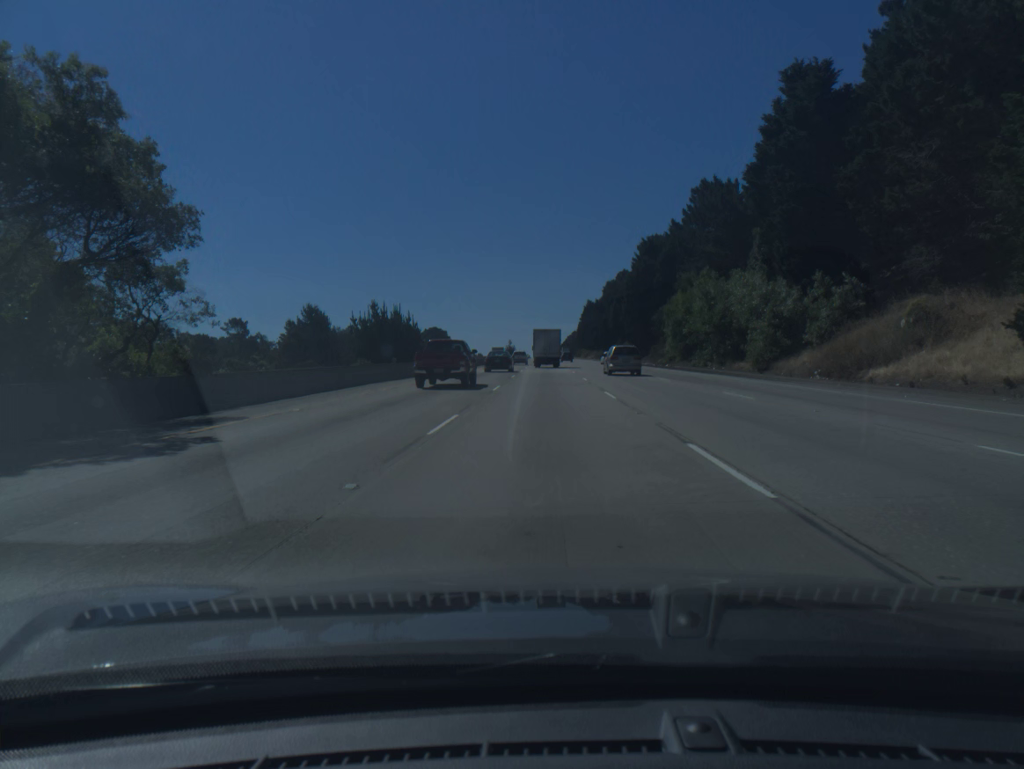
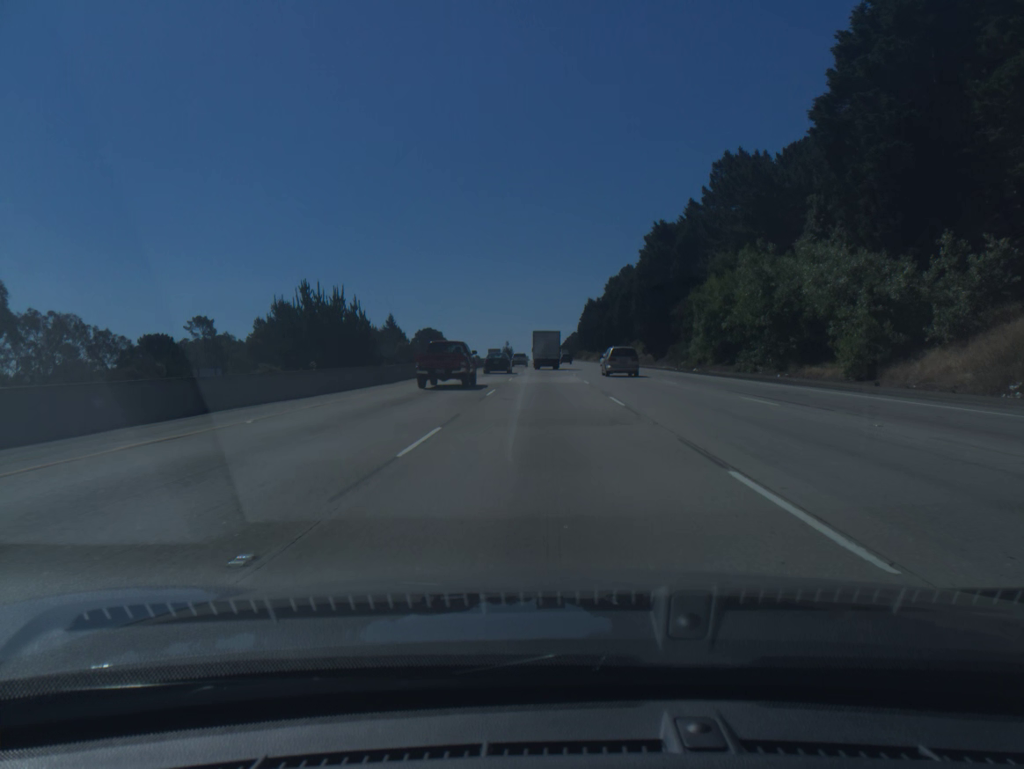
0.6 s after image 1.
(0.0, +17.0) m; 0°
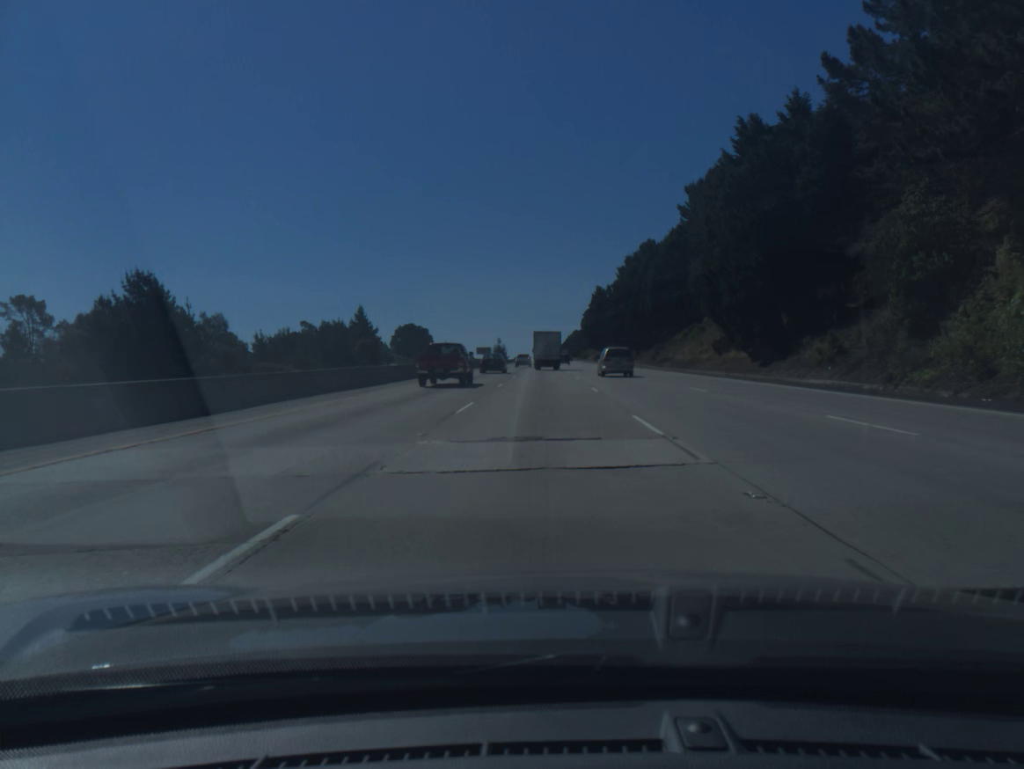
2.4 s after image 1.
(0.0, +51.1) m; 0°
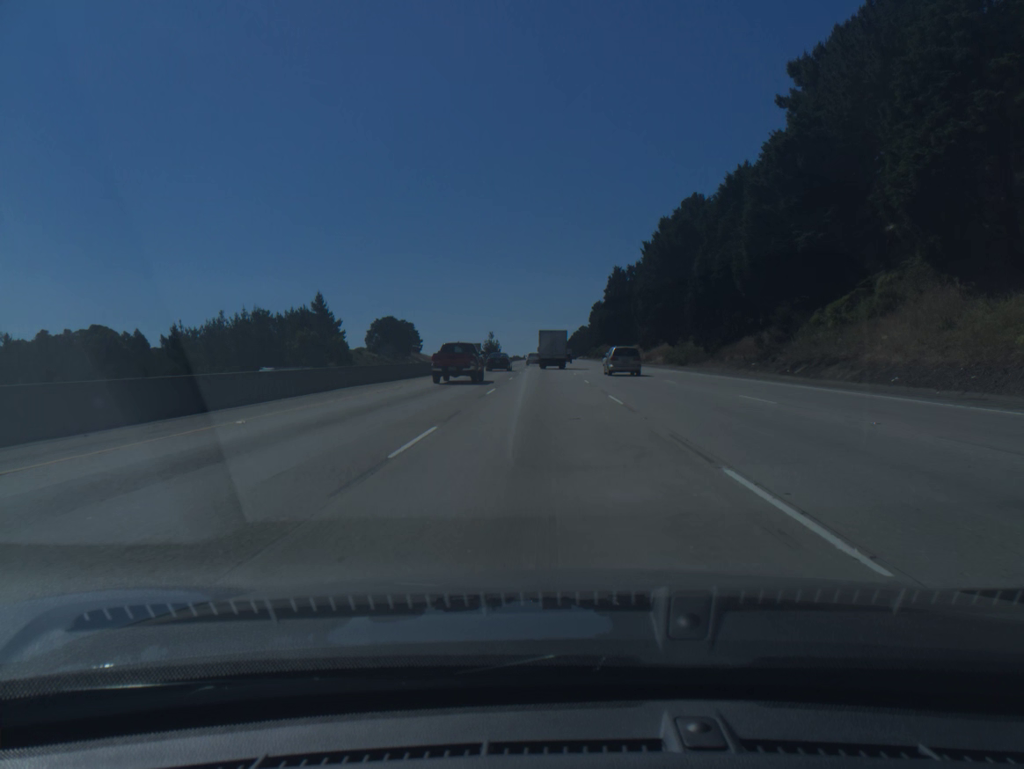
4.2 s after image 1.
(-0.1, +51.4) m; 0°
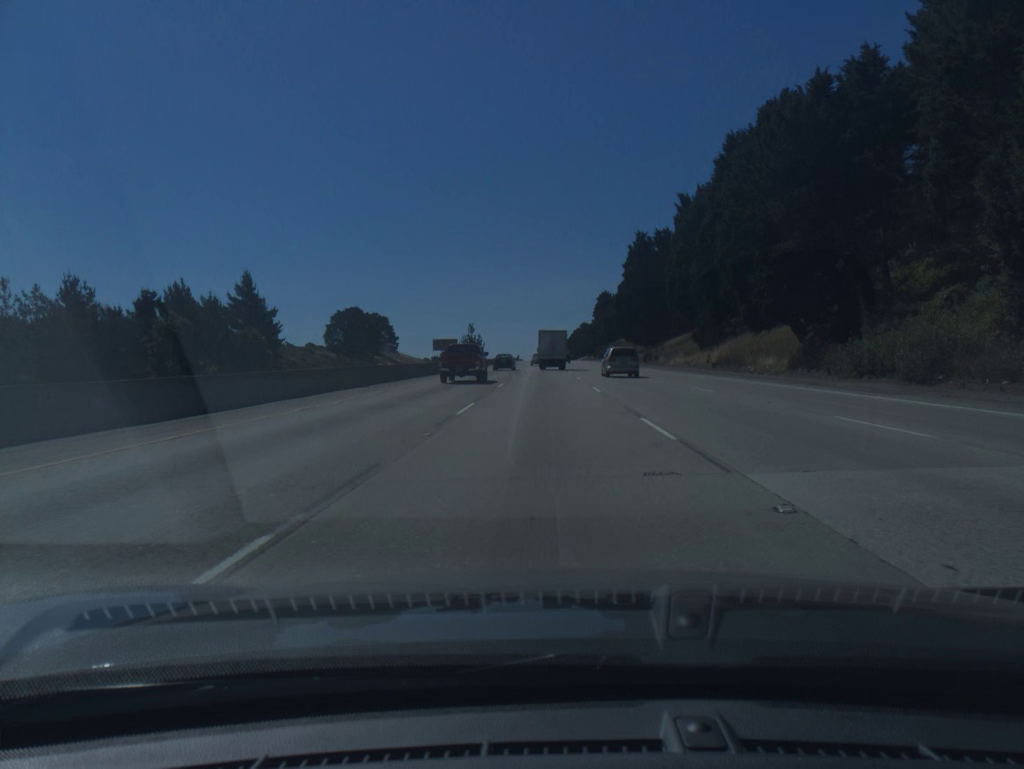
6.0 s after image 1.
(0.0, +51.6) m; 0°
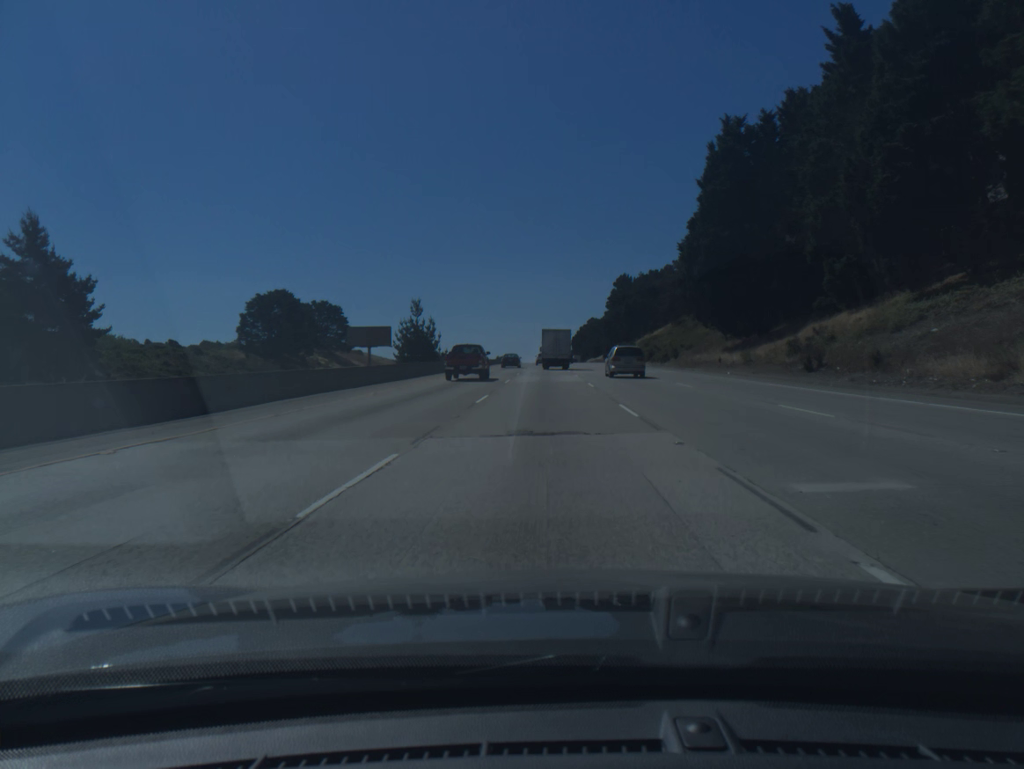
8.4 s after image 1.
(0.0, +69.1) m; 0°
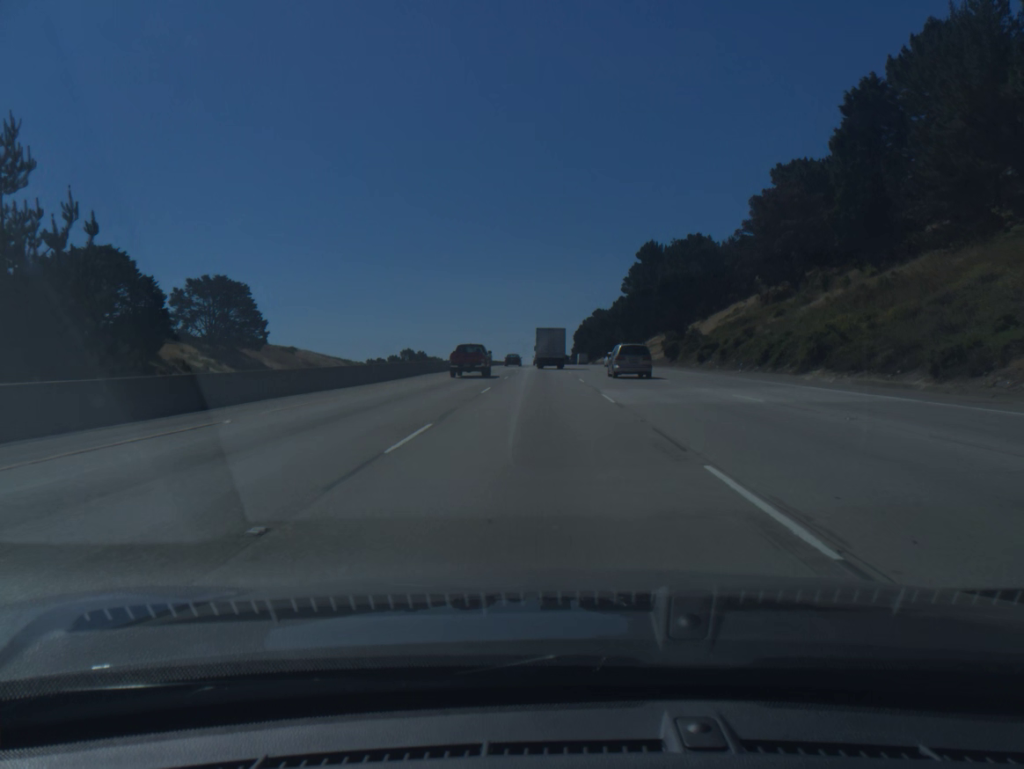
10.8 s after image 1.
(+0.1, +69.2) m; 0°
